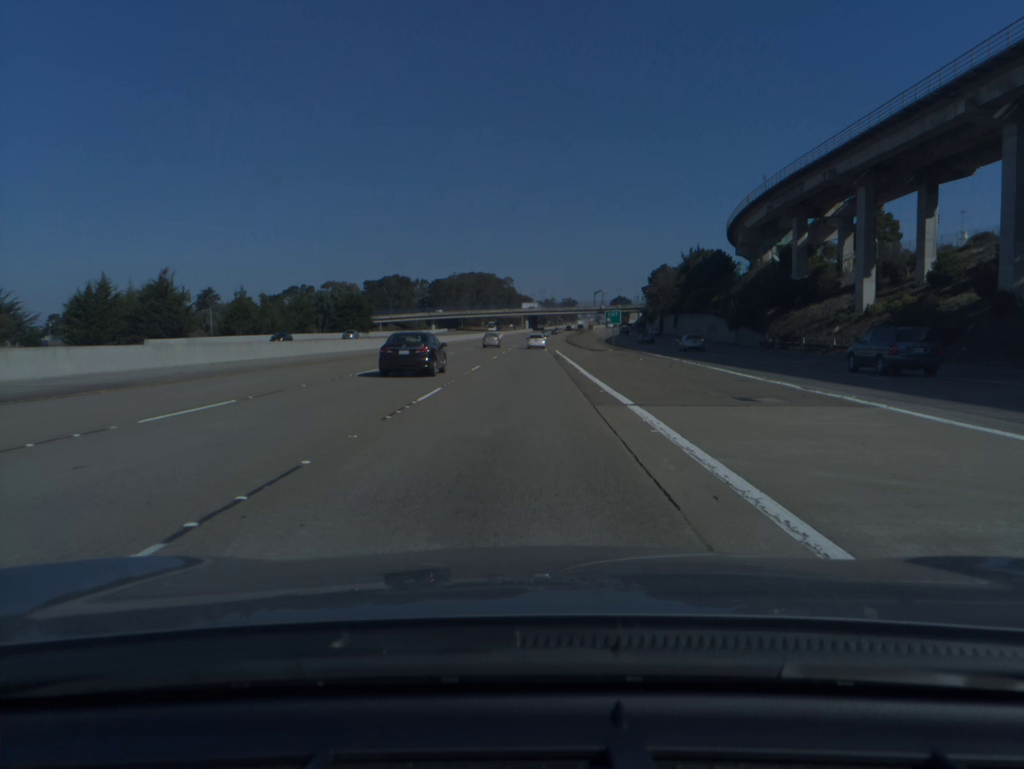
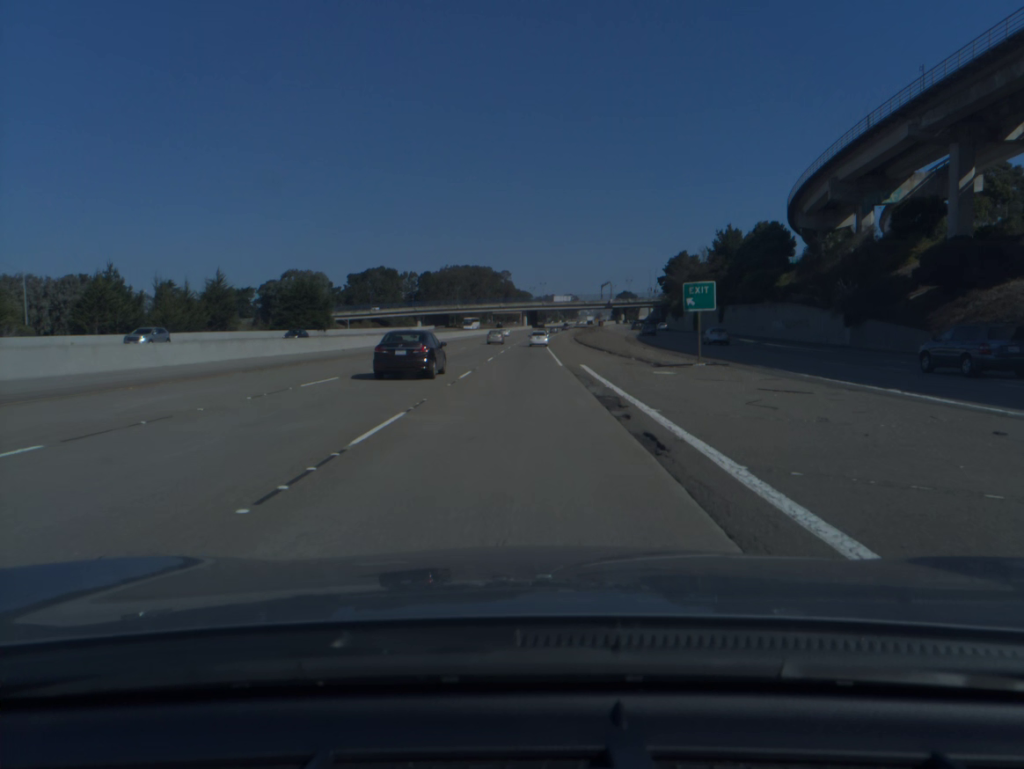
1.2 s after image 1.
(0.0, +35.8) m; 0°
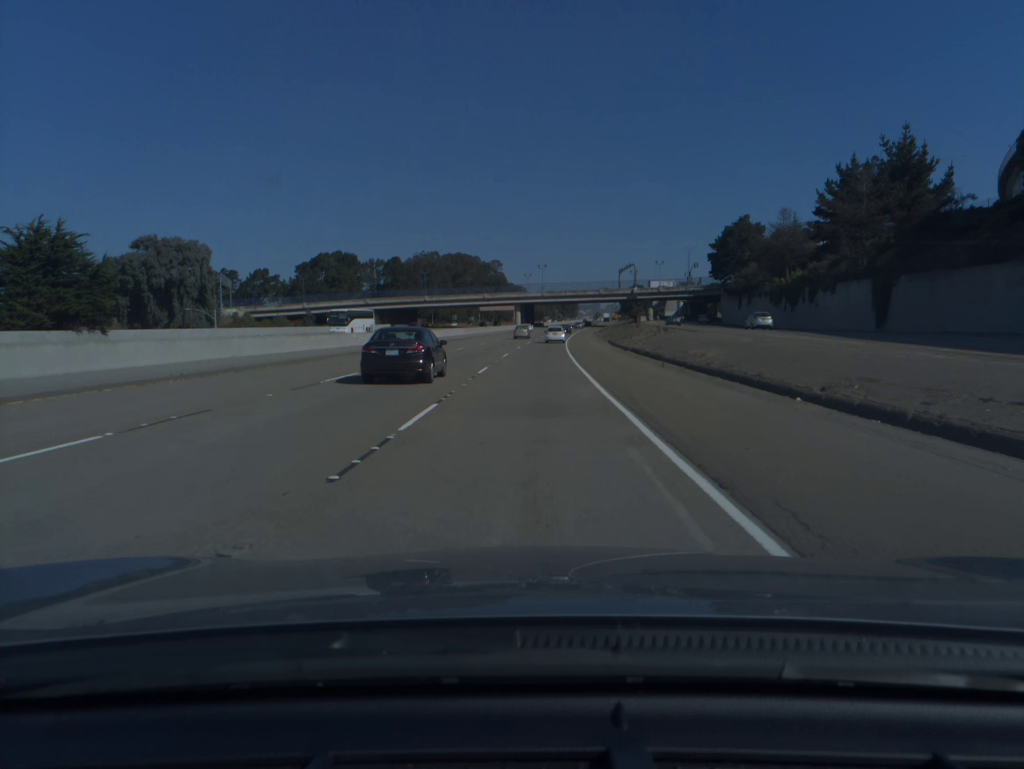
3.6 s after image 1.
(0.0, +71.4) m; 0°
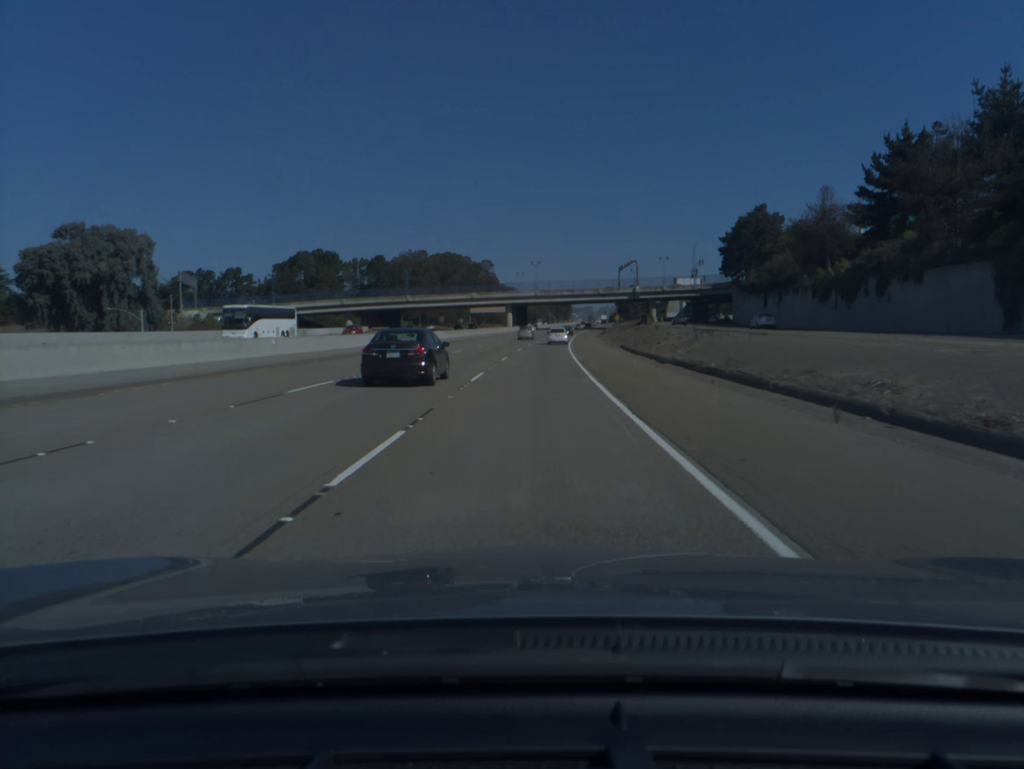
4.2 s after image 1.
(+0.1, +17.8) m; 0°
